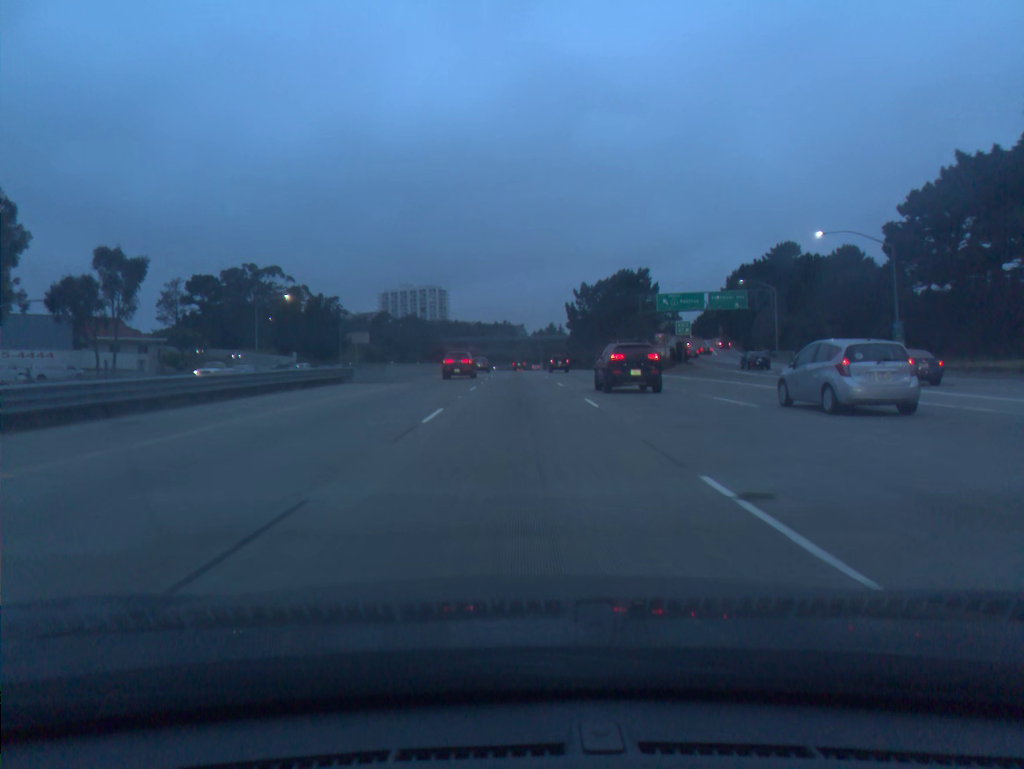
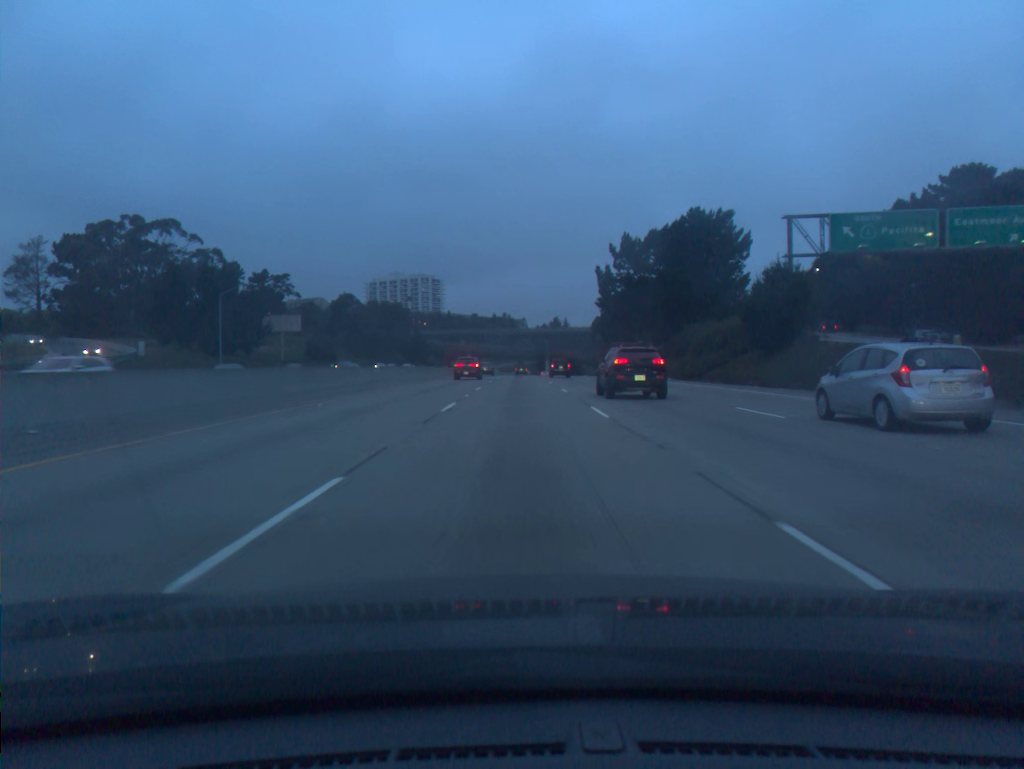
(-0.2, +63.0) m; 0°
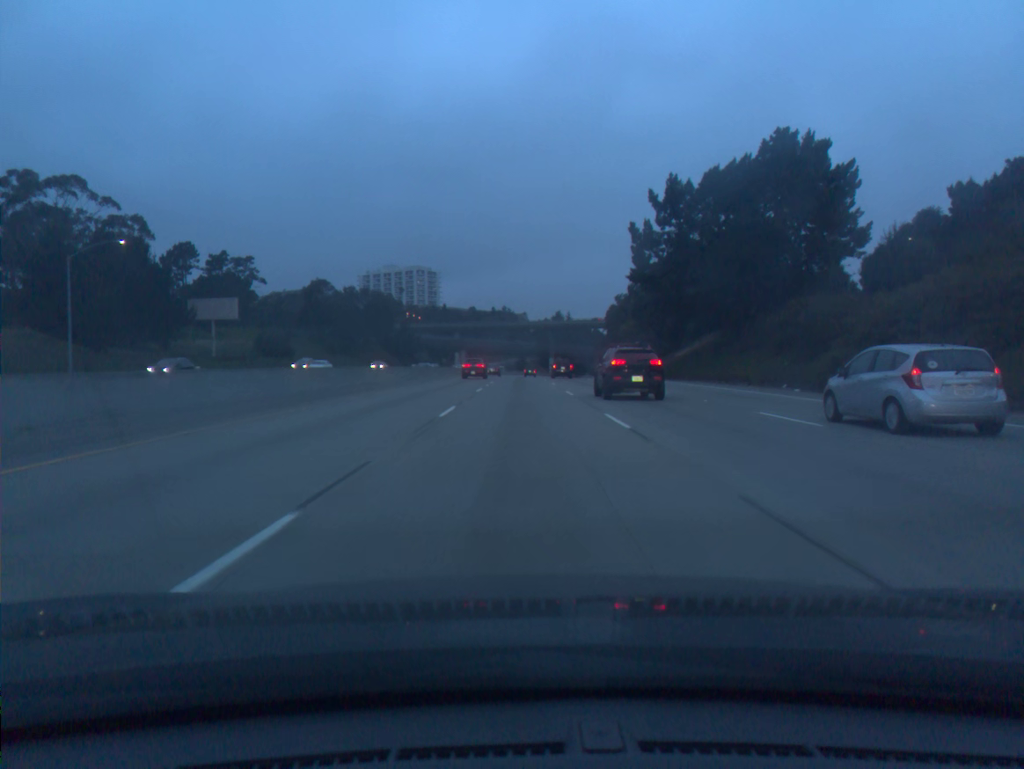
(0.0, +30.9) m; 0°
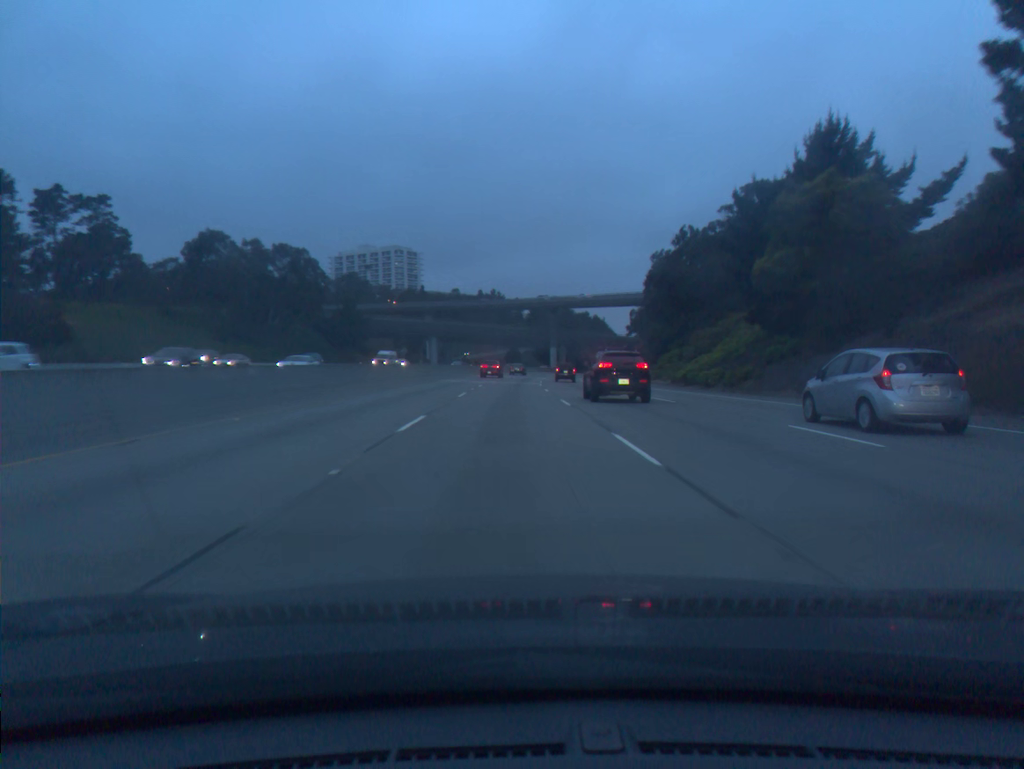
(+0.2, +61.8) m; 0°
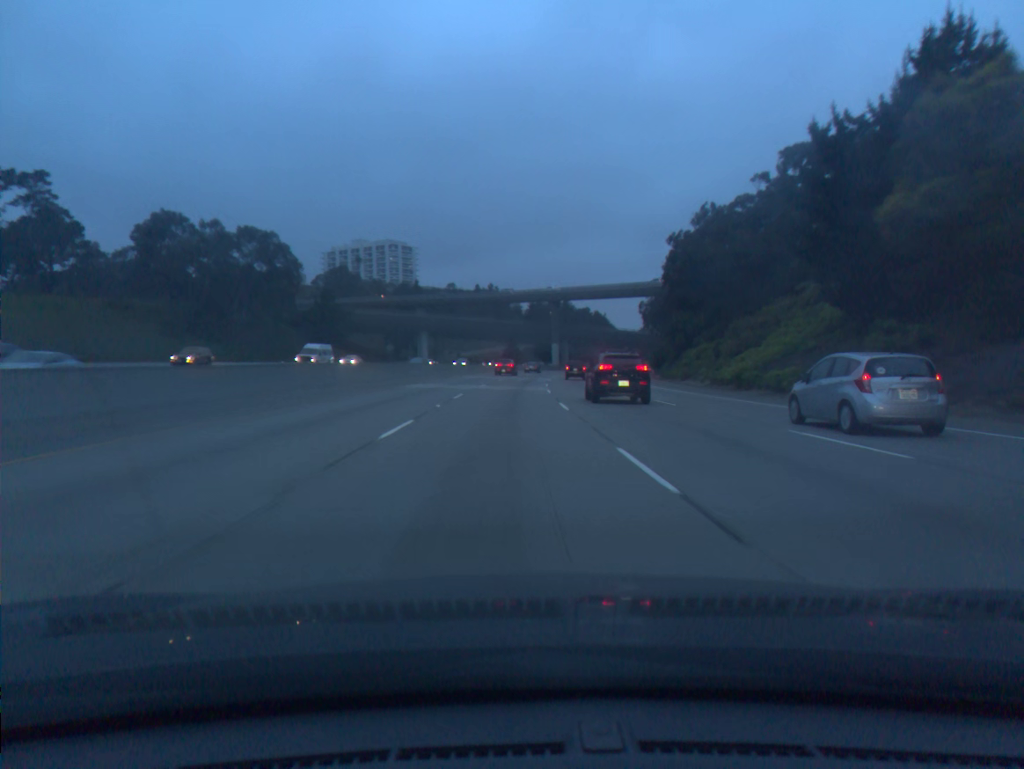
(0.0, +15.5) m; 0°
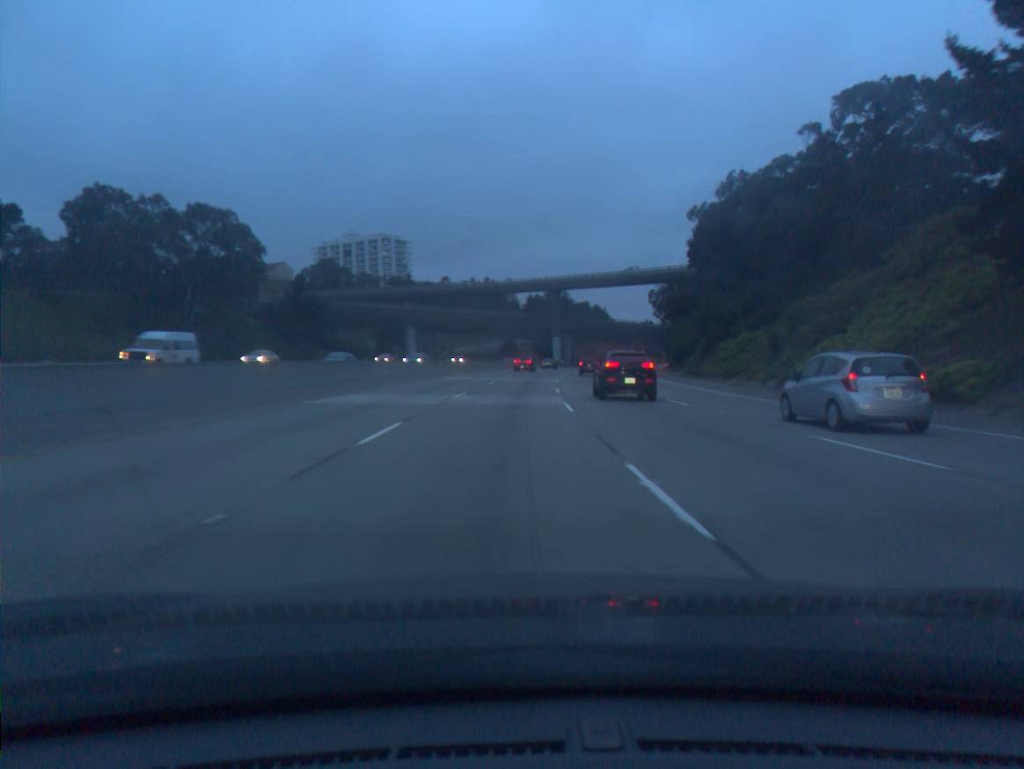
(0.0, +15.8) m; 0°
